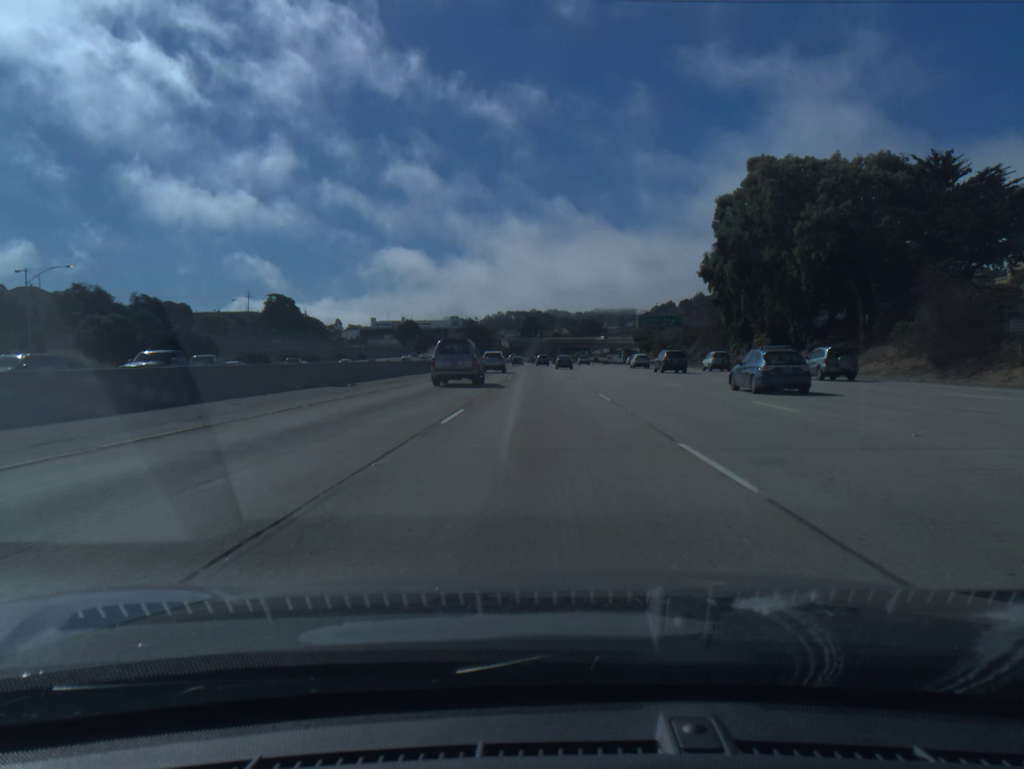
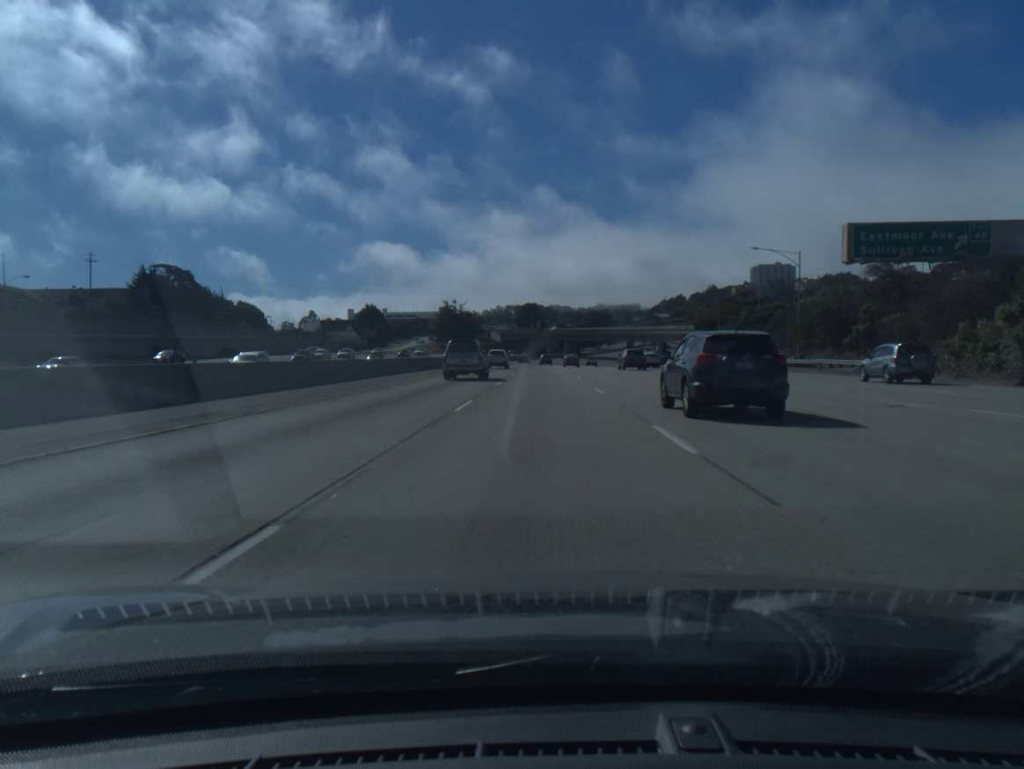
(0.0, +85.3) m; 0°
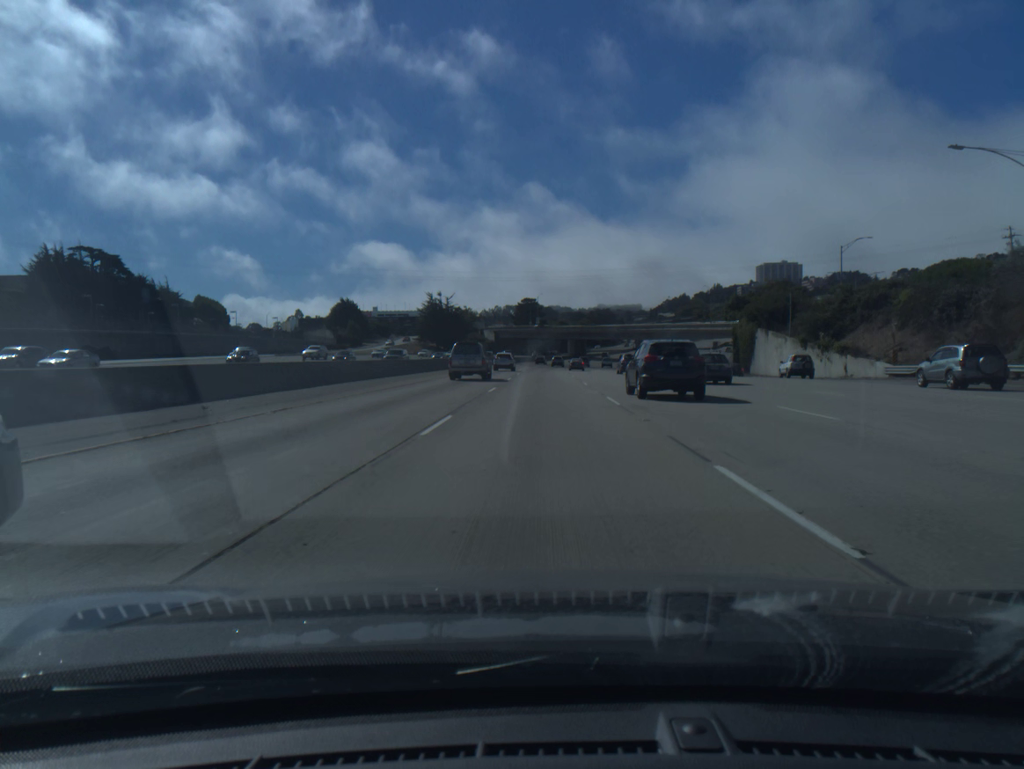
(0.0, +34.0) m; 0°
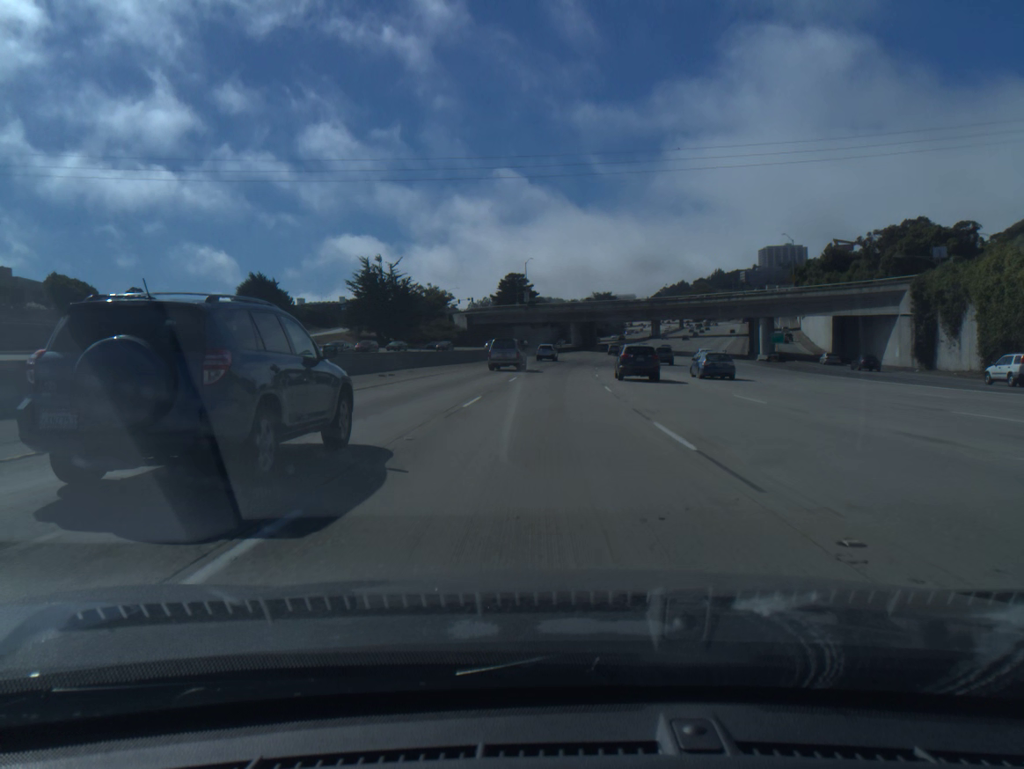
(+0.1, +68.1) m; +1°
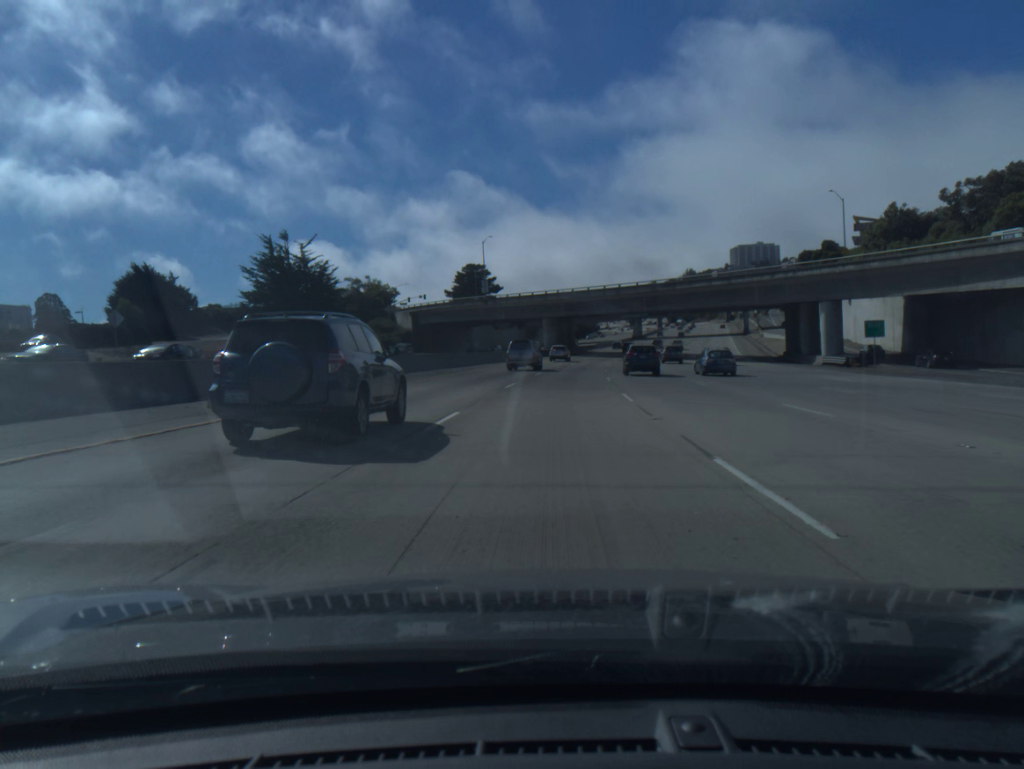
(+0.6, +34.1) m; +2°
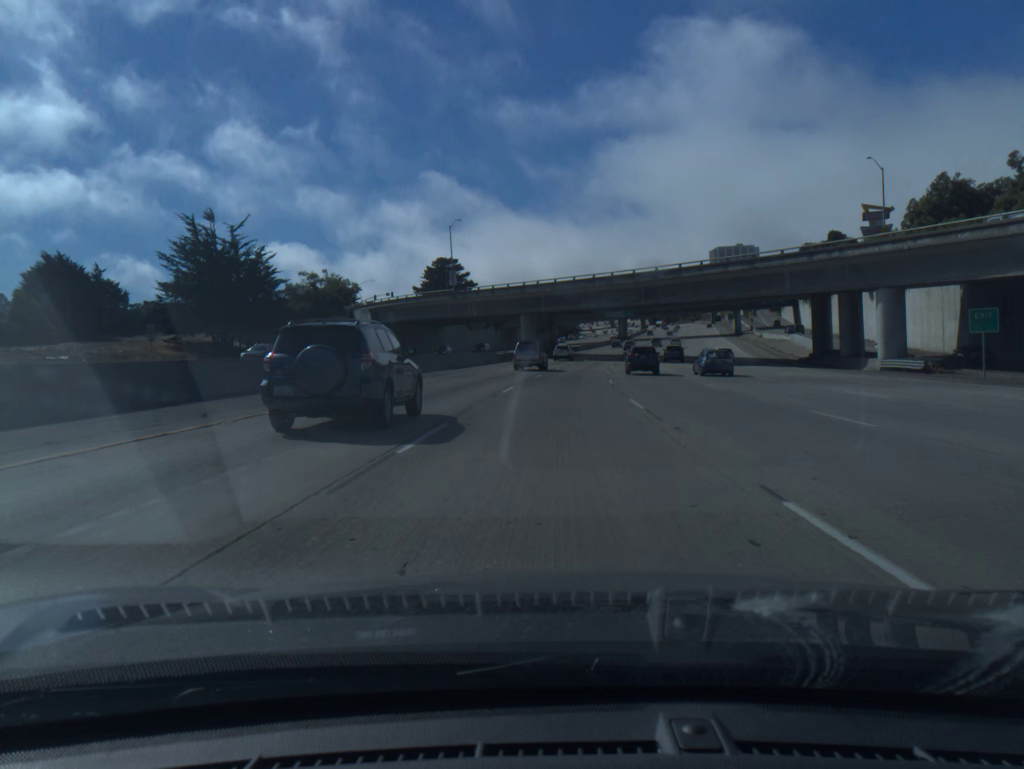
(+0.2, +17.0) m; +1°
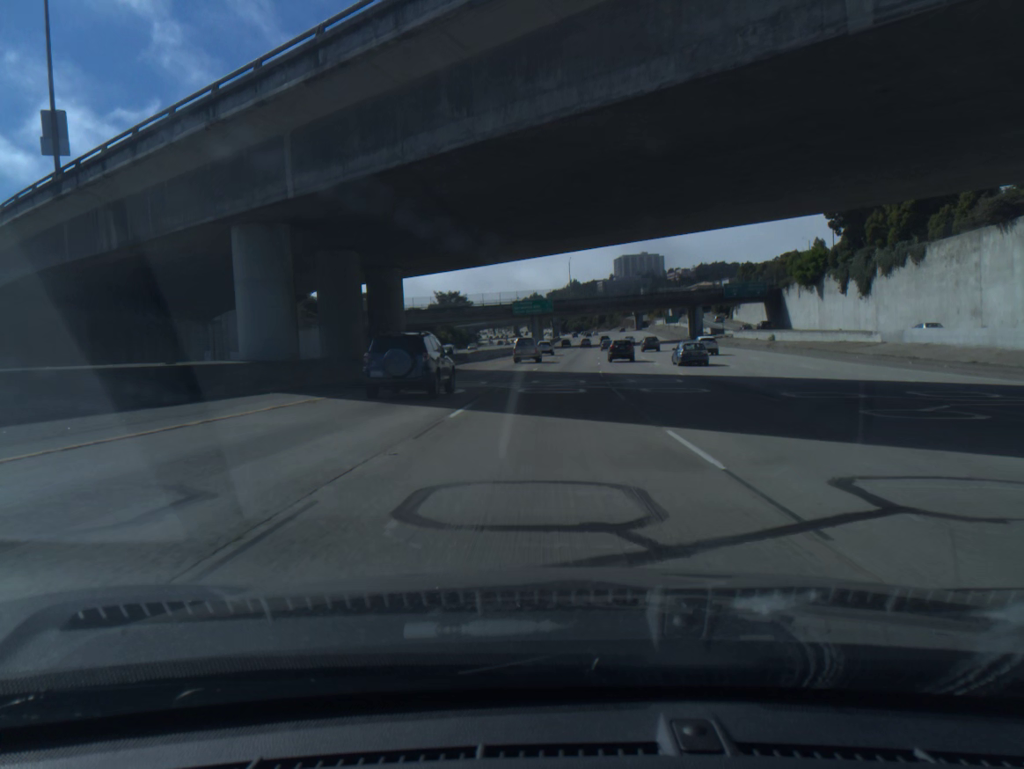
(+4.1, +67.7) m; +7°
